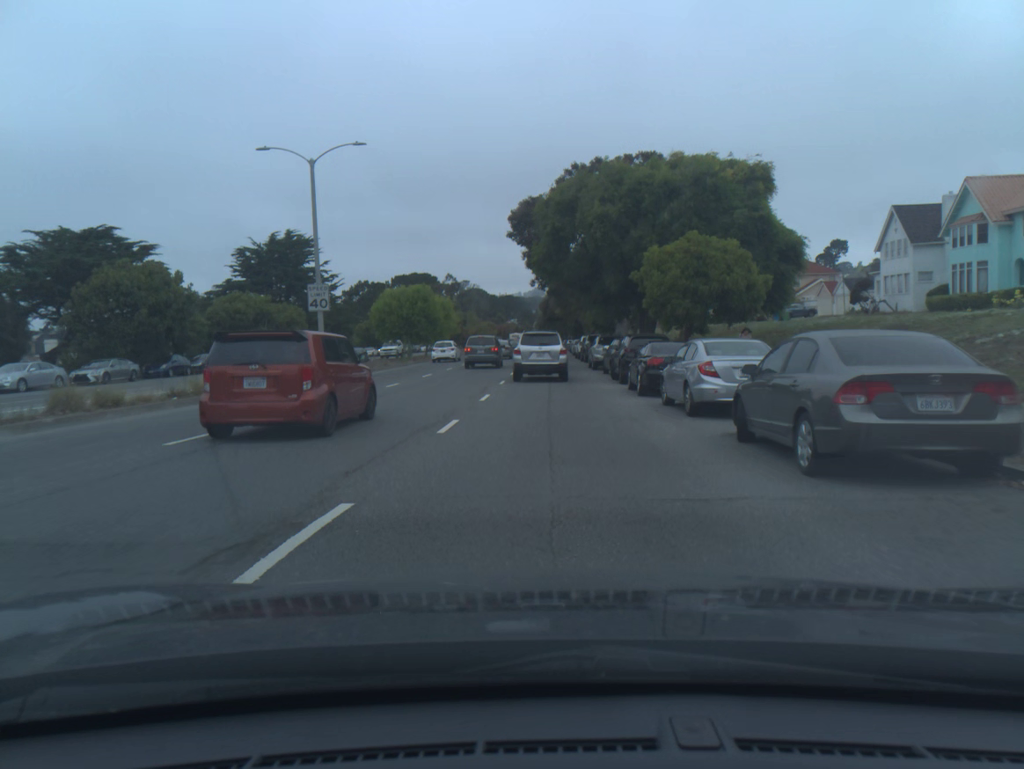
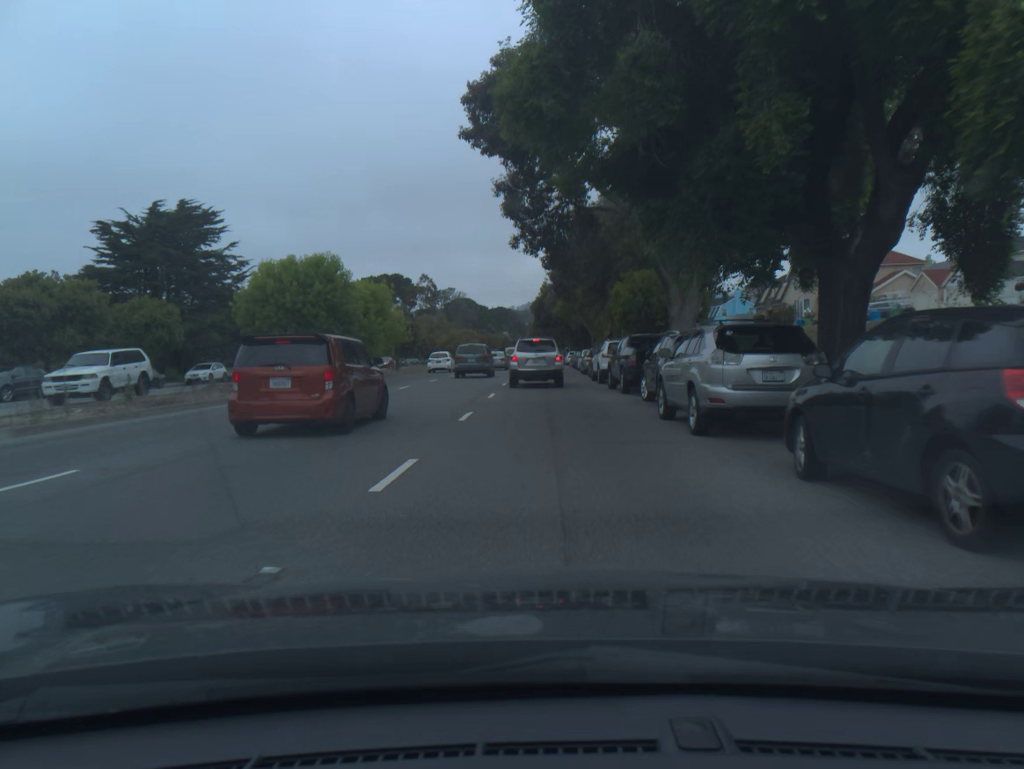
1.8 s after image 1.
(+0.1, +26.2) m; +1°
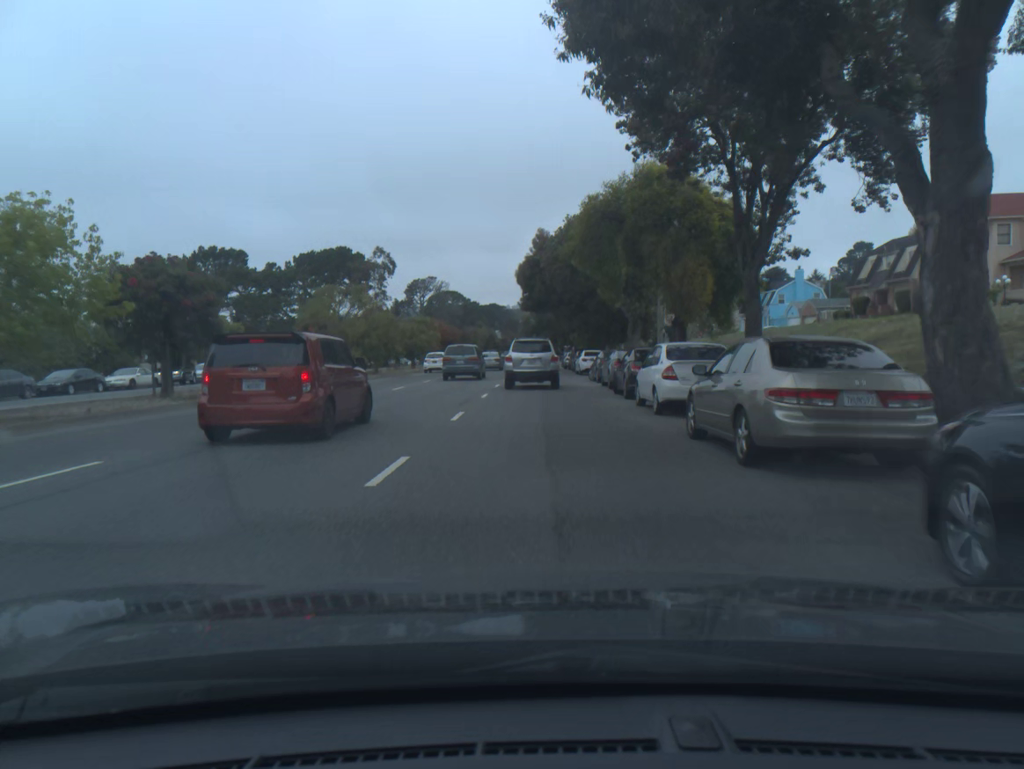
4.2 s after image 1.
(0.0, +36.1) m; 0°
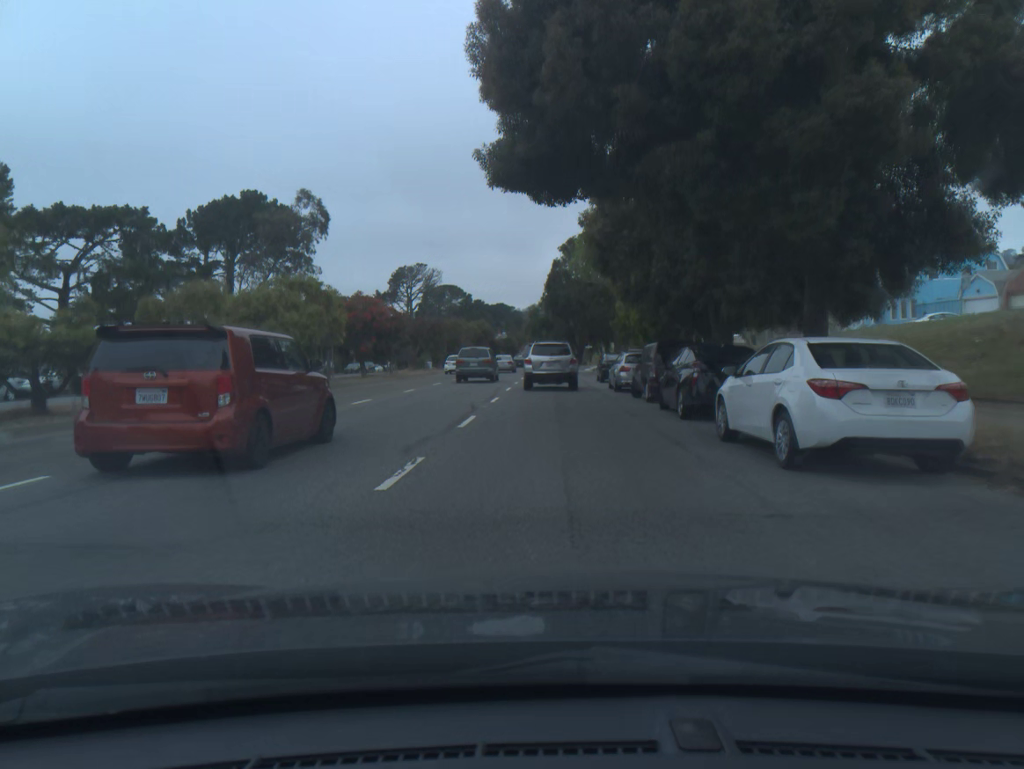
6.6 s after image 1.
(-0.3, +37.3) m; -1°
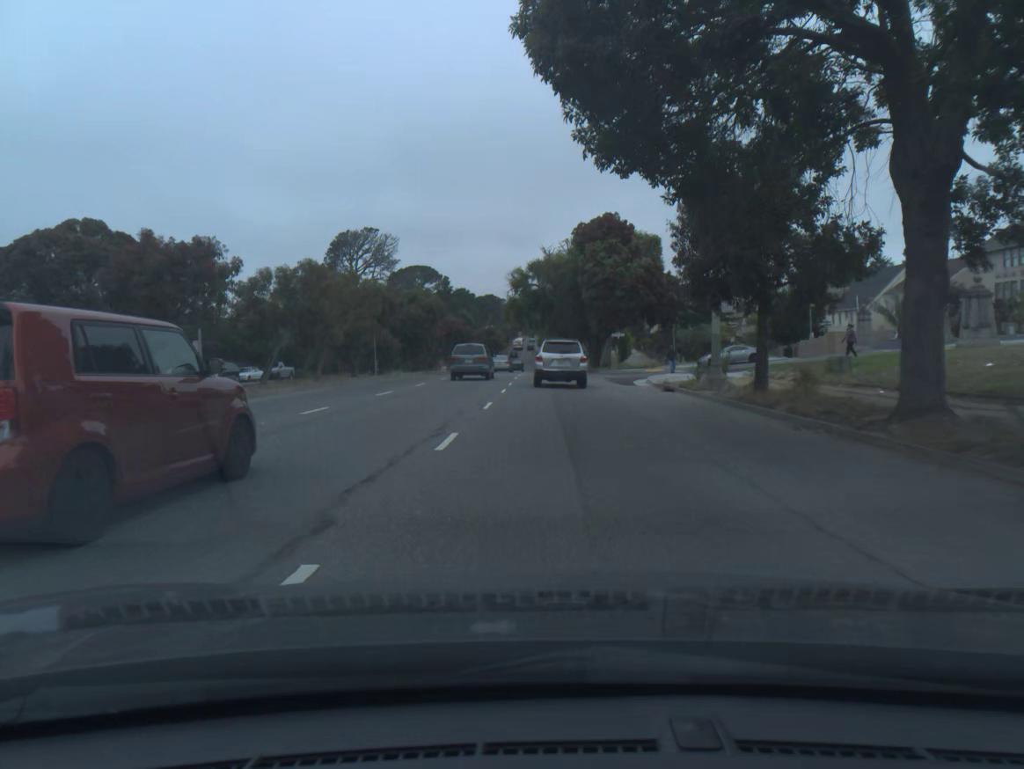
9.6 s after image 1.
(+0.3, +48.0) m; +1°
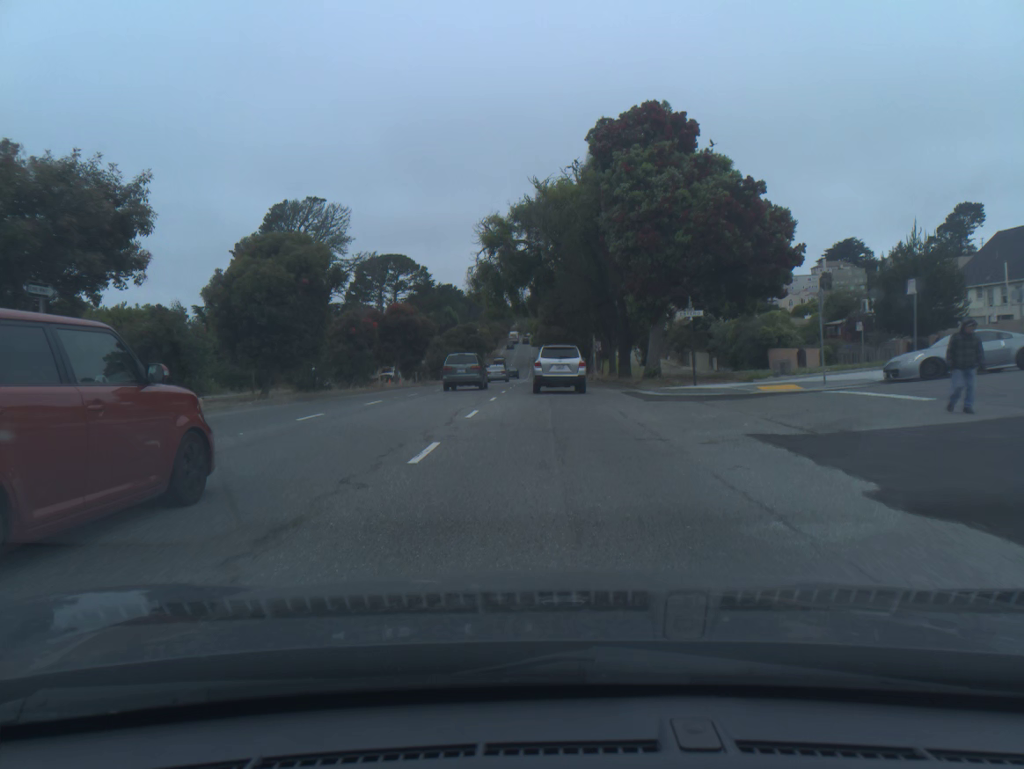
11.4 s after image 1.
(+0.1, +29.4) m; 0°
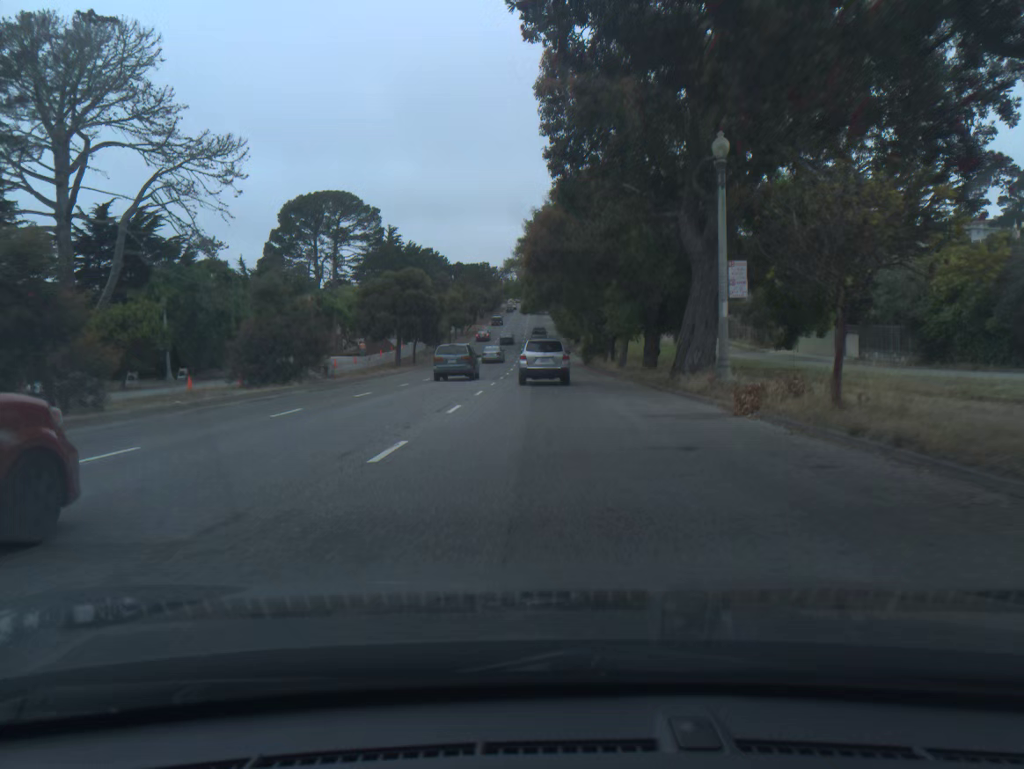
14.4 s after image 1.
(0.0, +50.8) m; 0°
